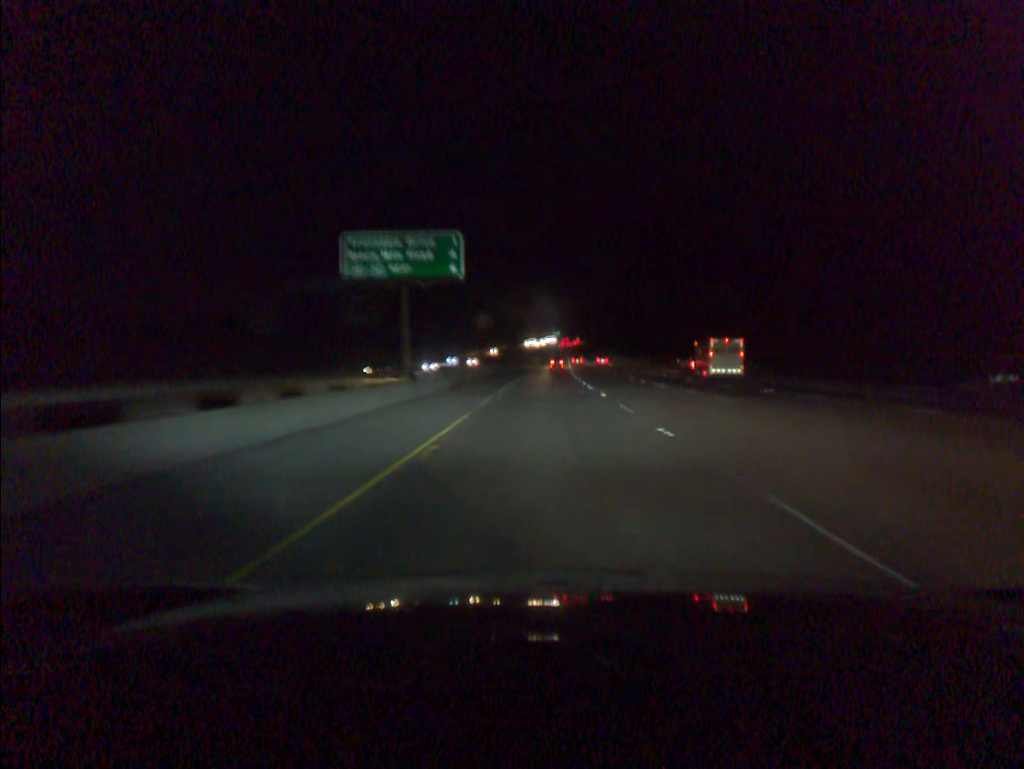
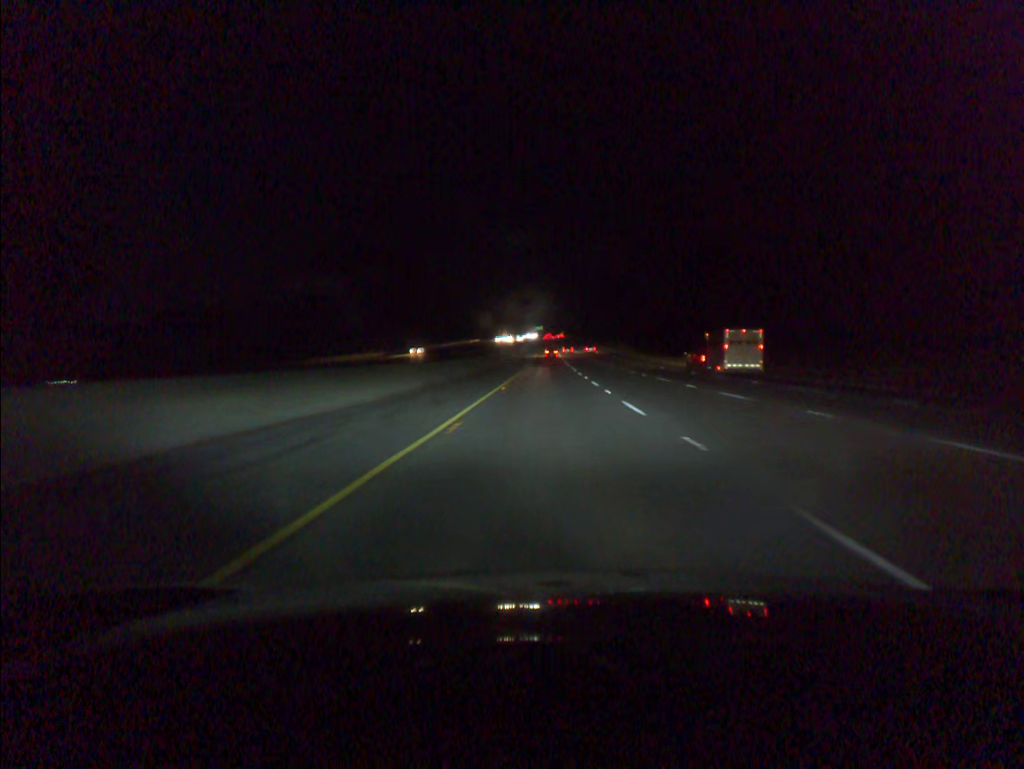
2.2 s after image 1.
(+1.0, +73.5) m; +1°
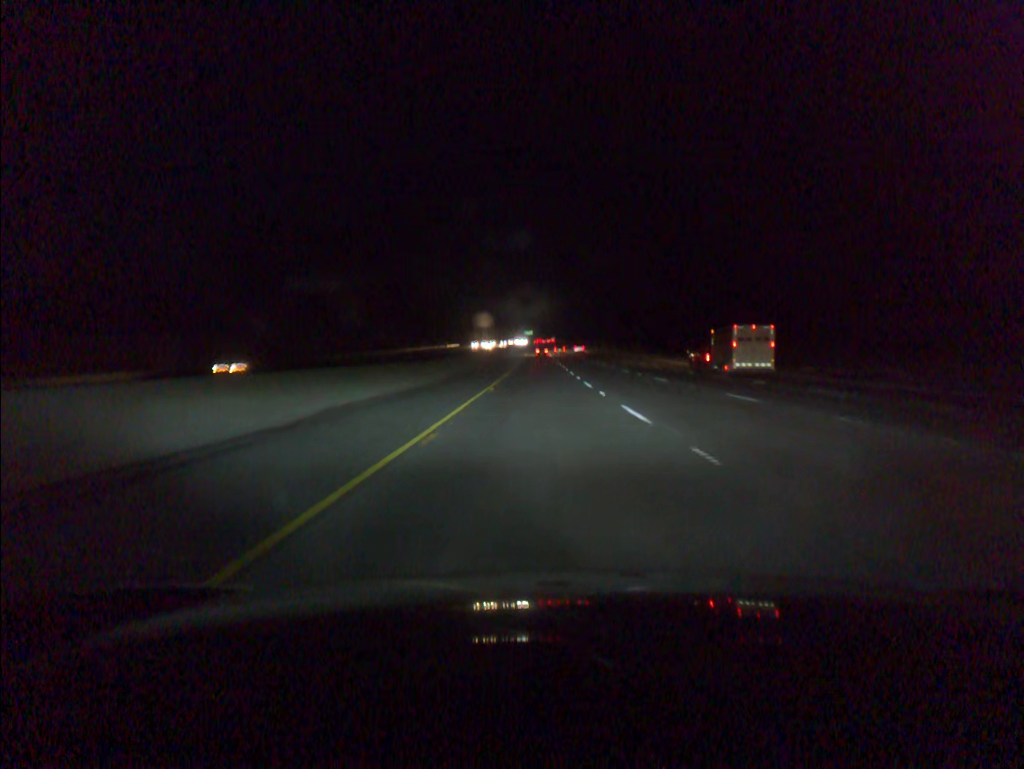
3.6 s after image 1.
(+0.4, +45.7) m; +1°
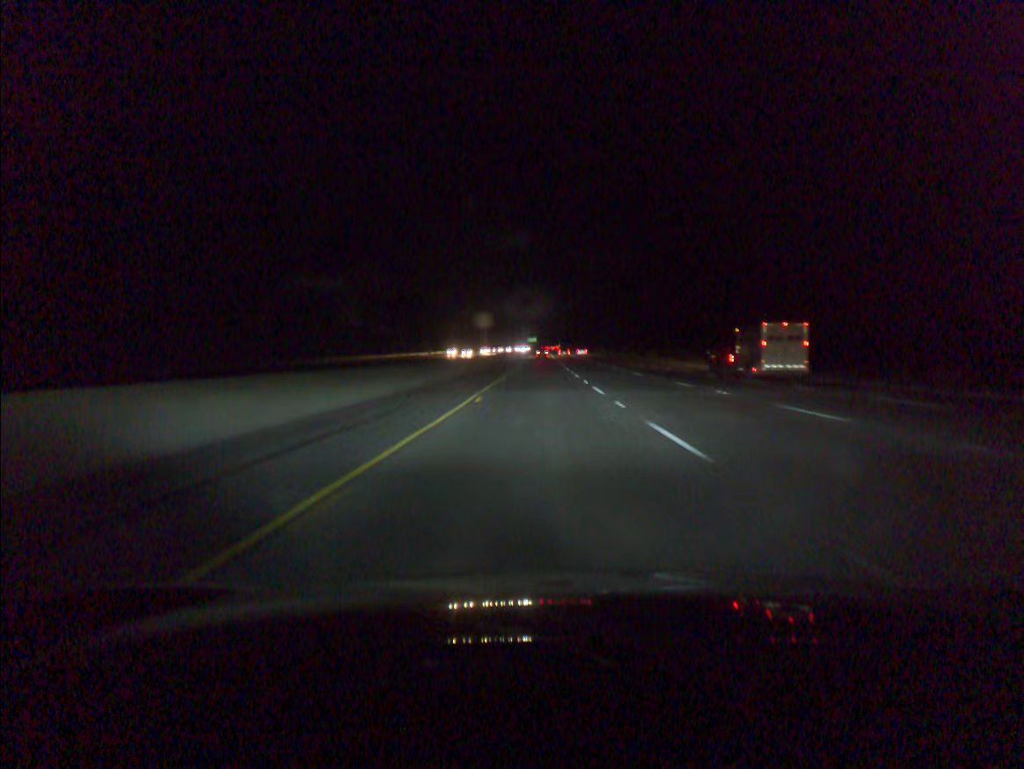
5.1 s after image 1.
(-0.1, +48.8) m; 0°
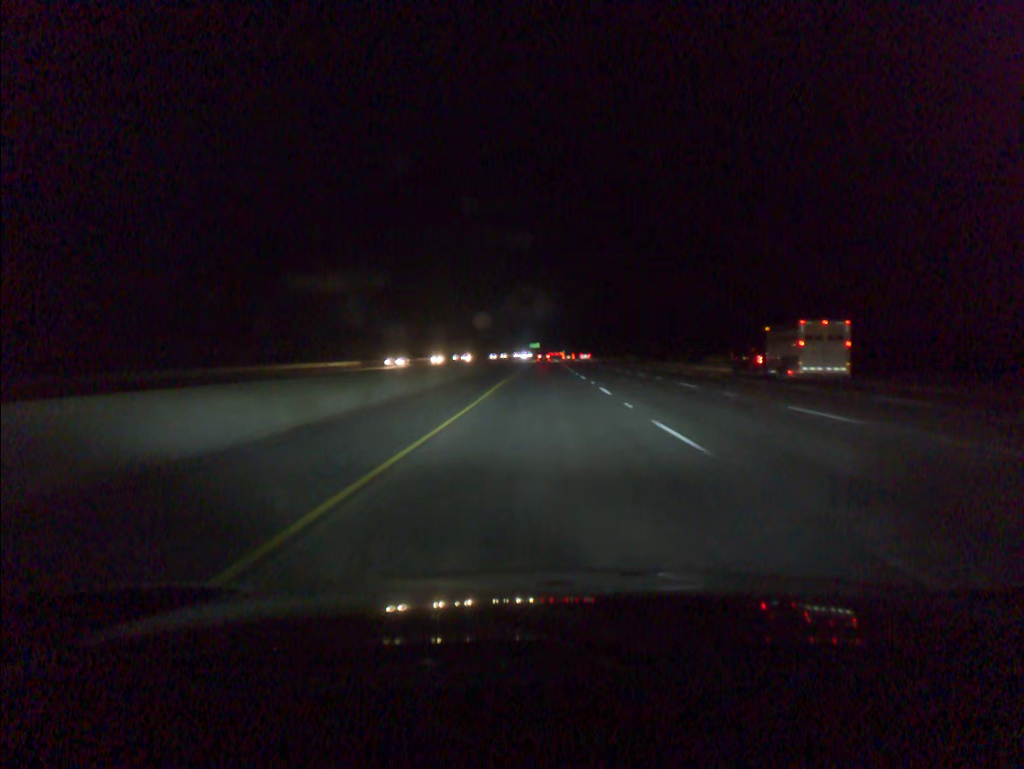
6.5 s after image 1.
(-0.1, +43.6) m; 0°
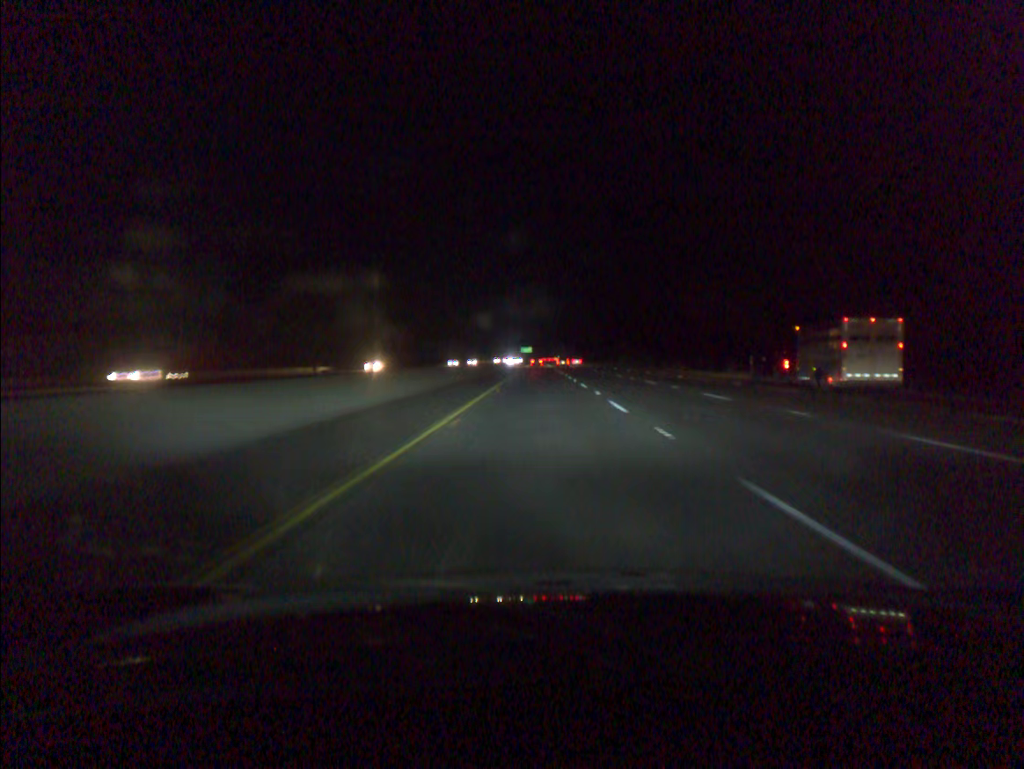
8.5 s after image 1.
(+0.3, +64.6) m; +1°
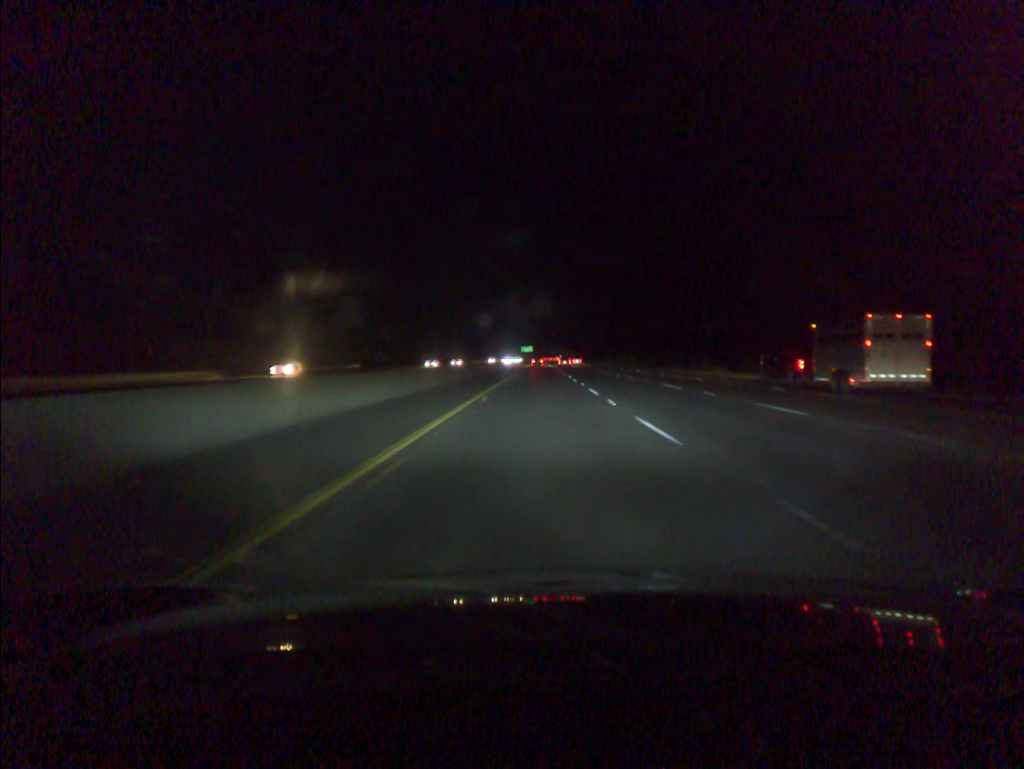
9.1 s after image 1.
(0.0, +21.0) m; 0°
